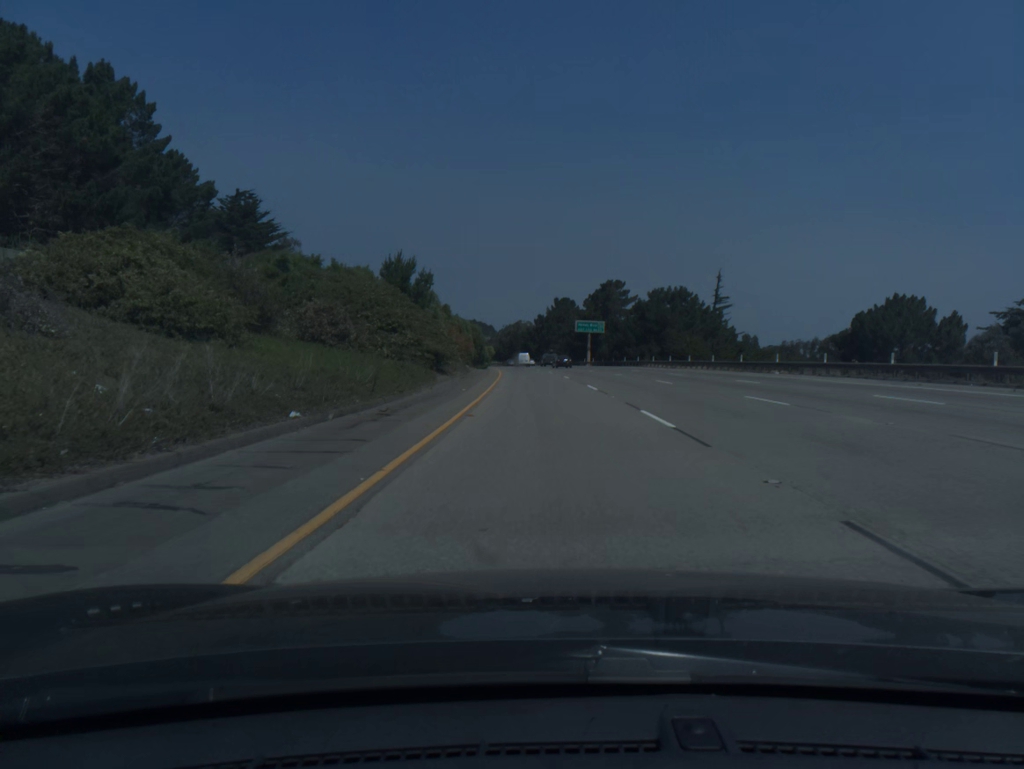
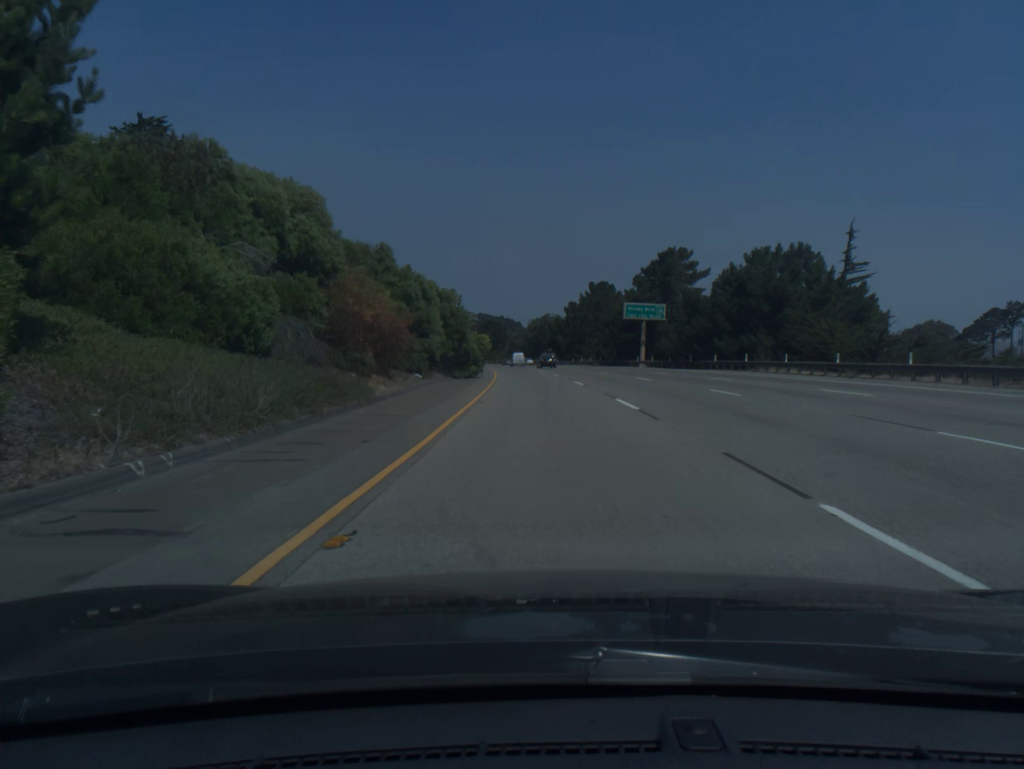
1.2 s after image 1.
(-0.6, +39.7) m; -2°
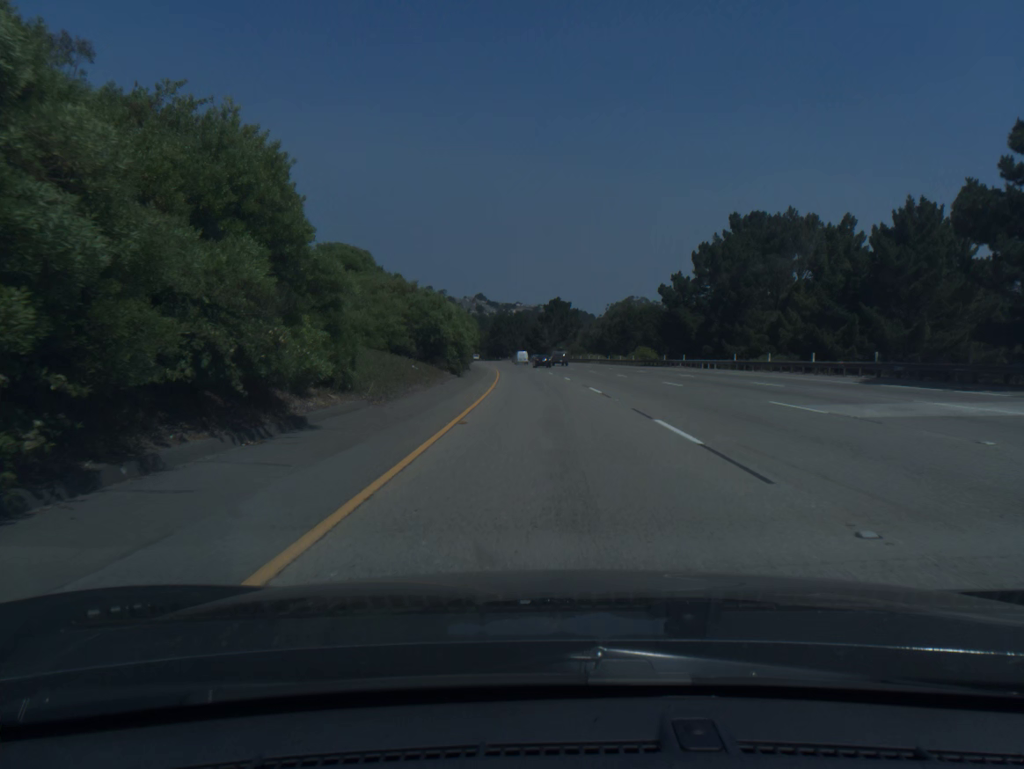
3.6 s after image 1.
(-3.5, +79.1) m; -5°
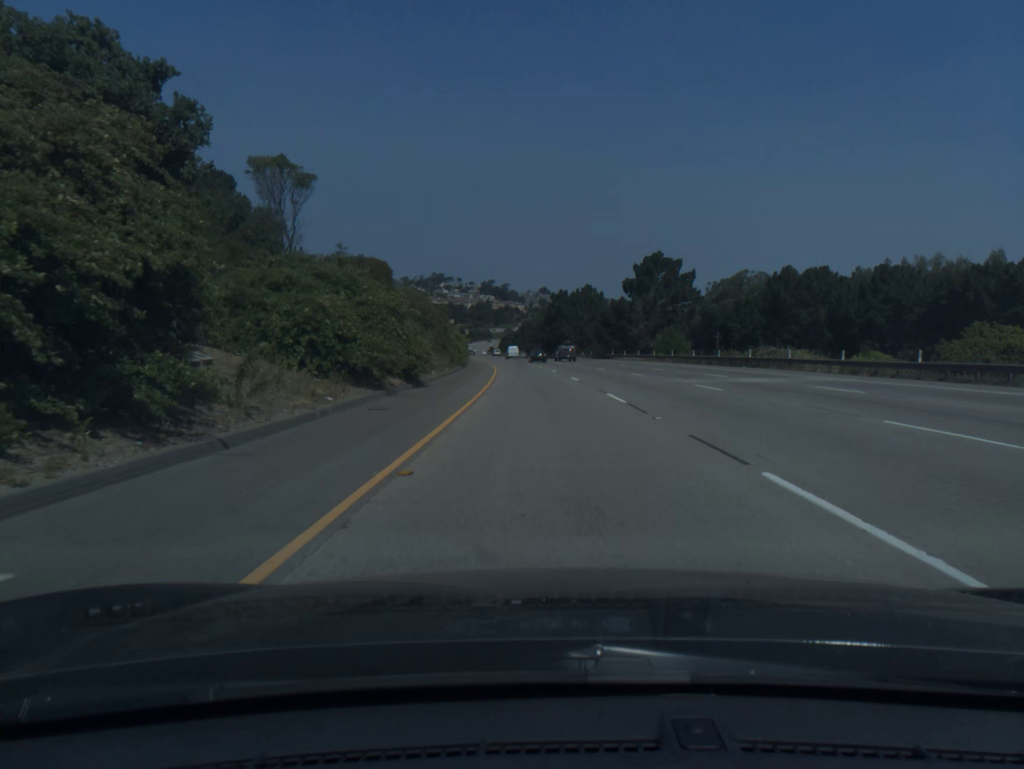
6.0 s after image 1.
(-3.3, +79.0) m; -5°
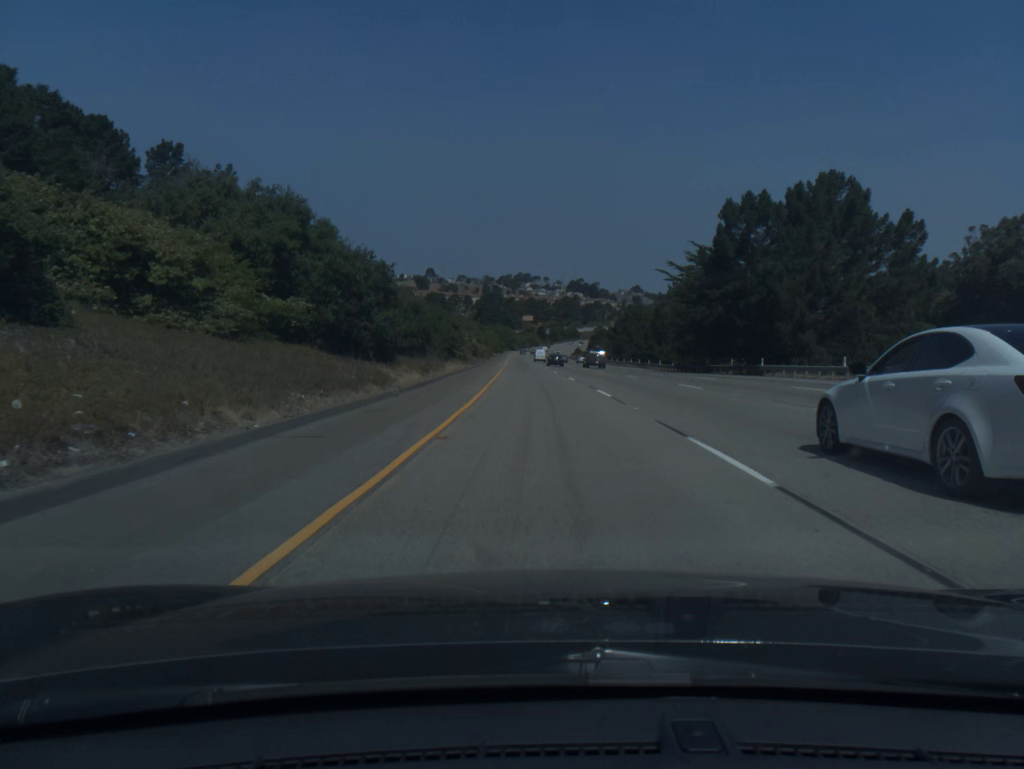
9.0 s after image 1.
(-5.4, +98.7) m; -6°
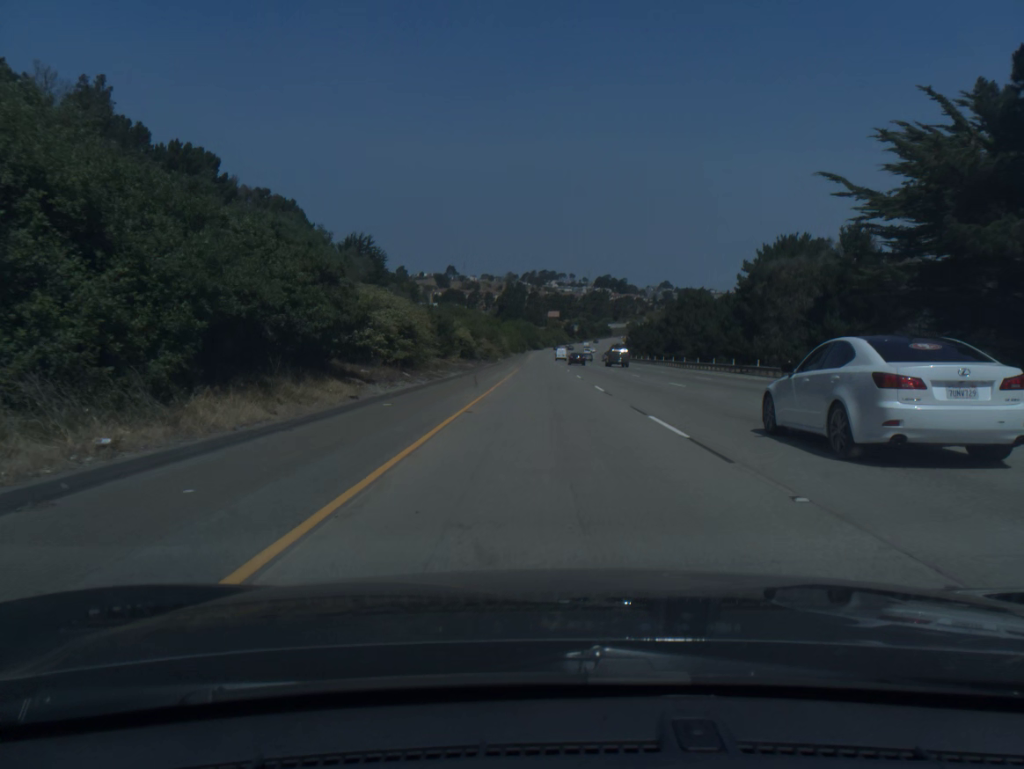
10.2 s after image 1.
(-0.7, +39.5) m; -2°
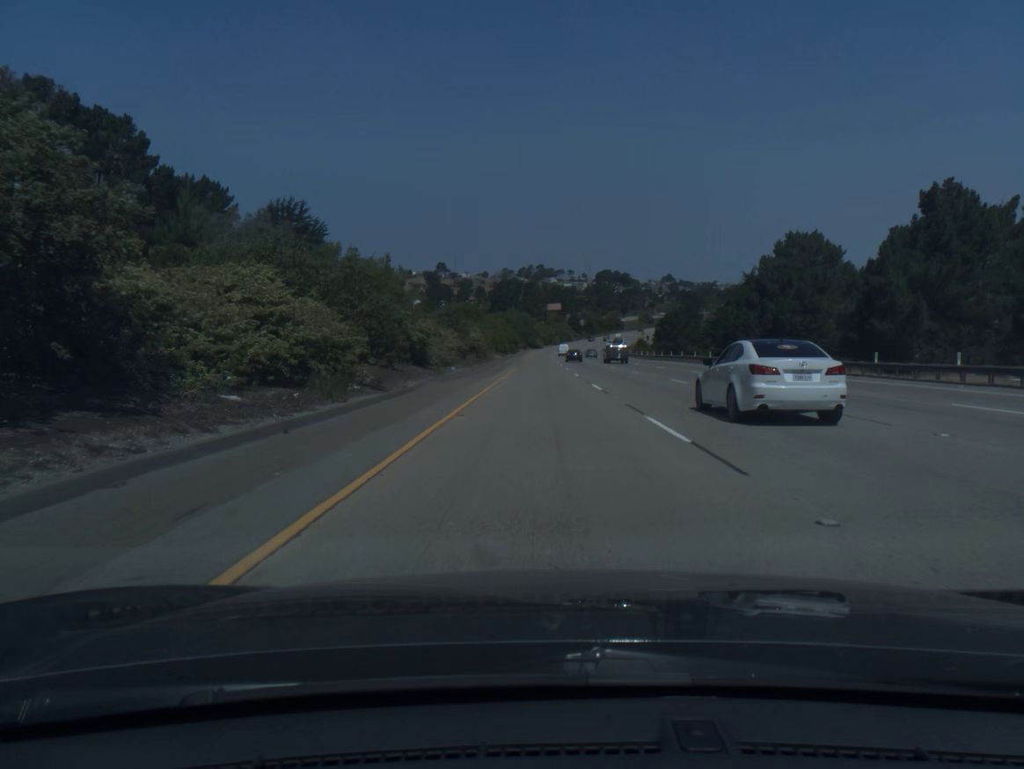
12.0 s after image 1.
(-0.2, +59.1) m; 0°
